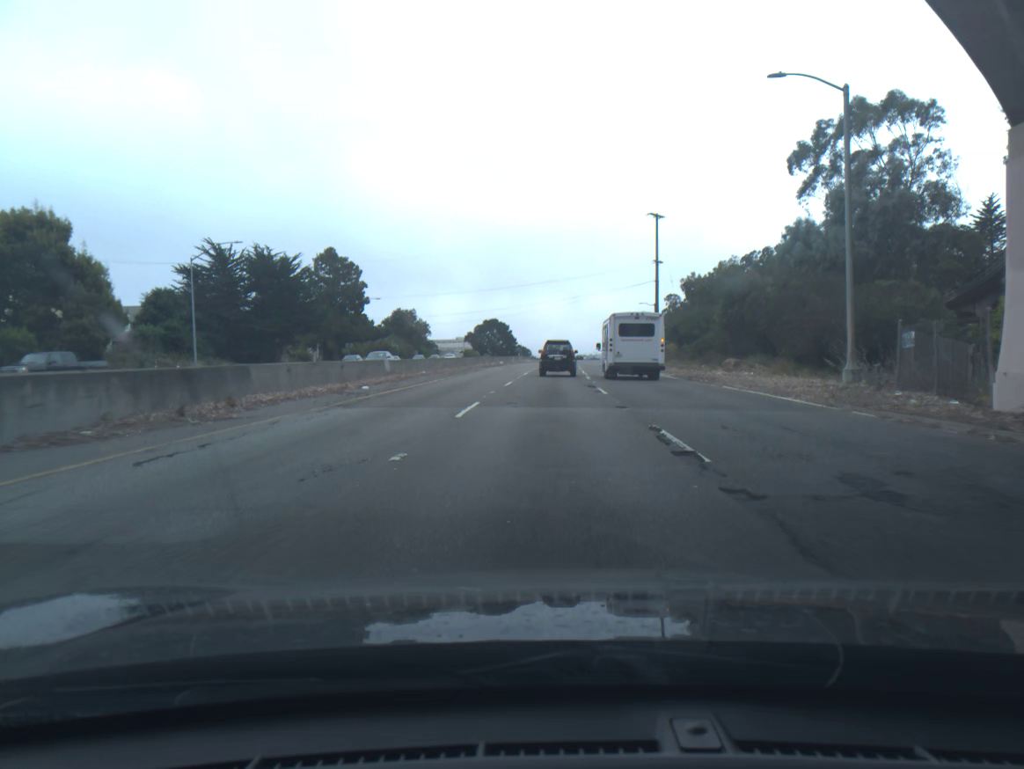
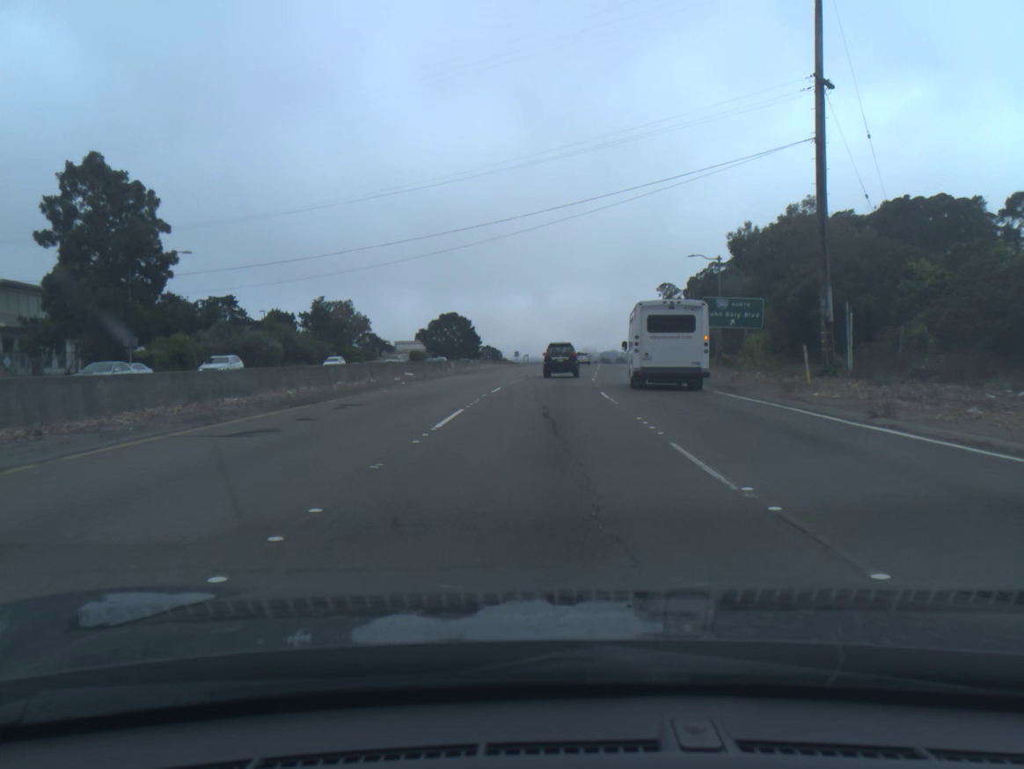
(+0.7, +55.0) m; +1°
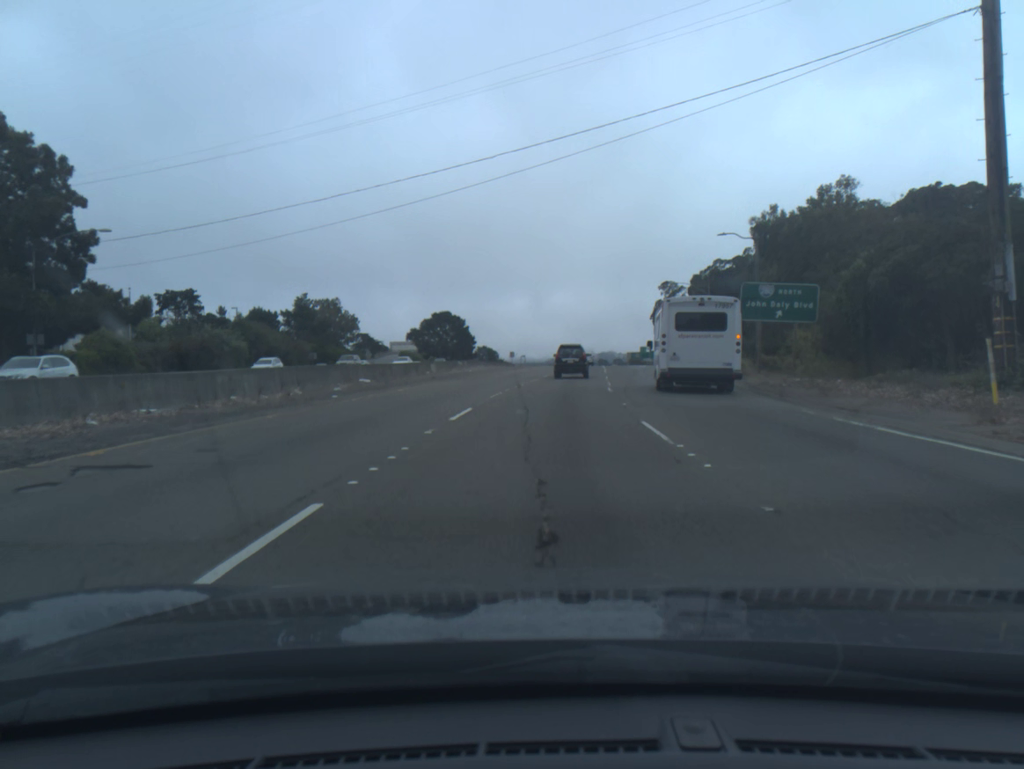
(0.0, +10.9) m; 0°
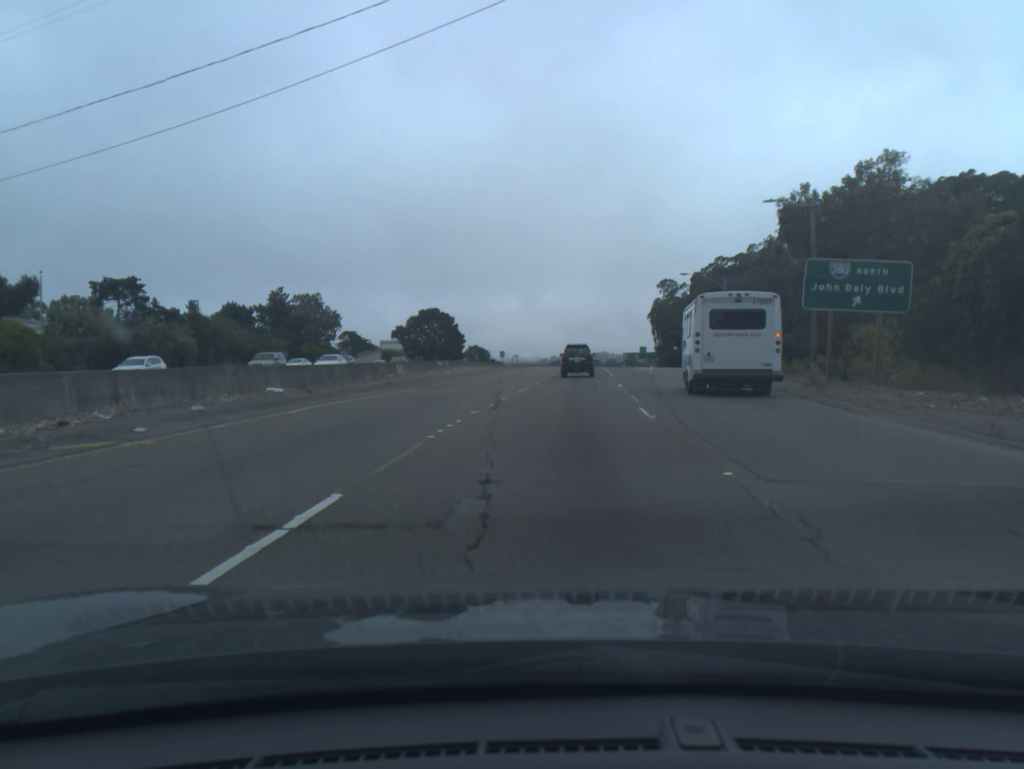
(0.0, +11.0) m; 0°
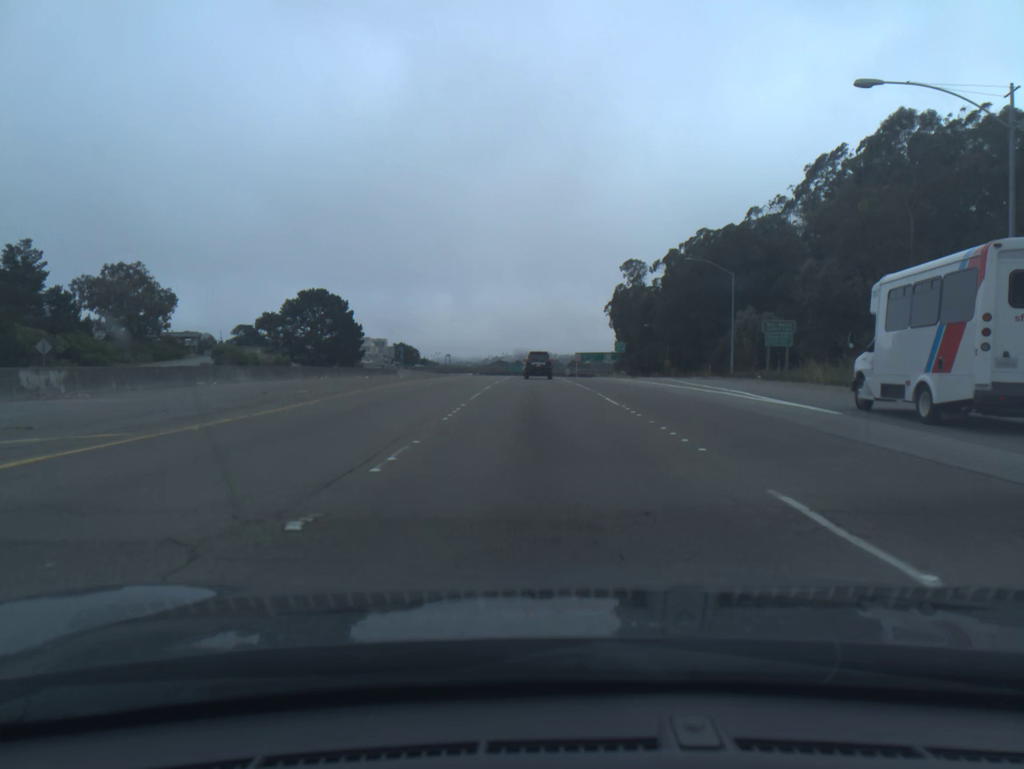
(+2.5, +57.9) m; +4°
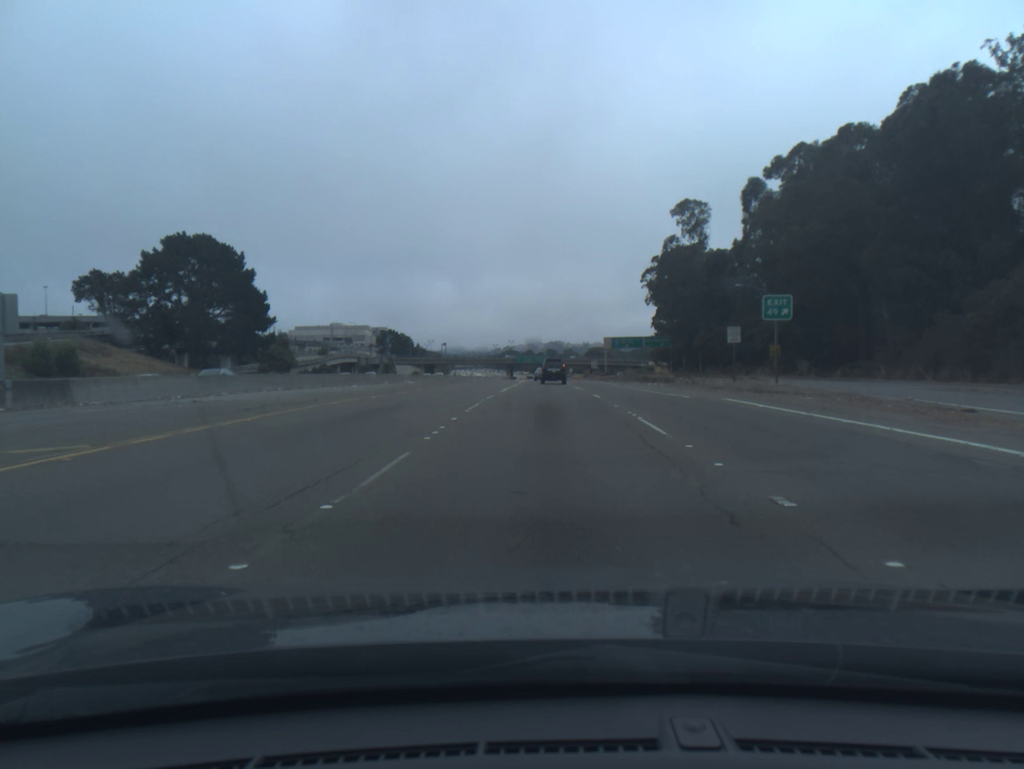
(-0.8, +62.8) m; -1°
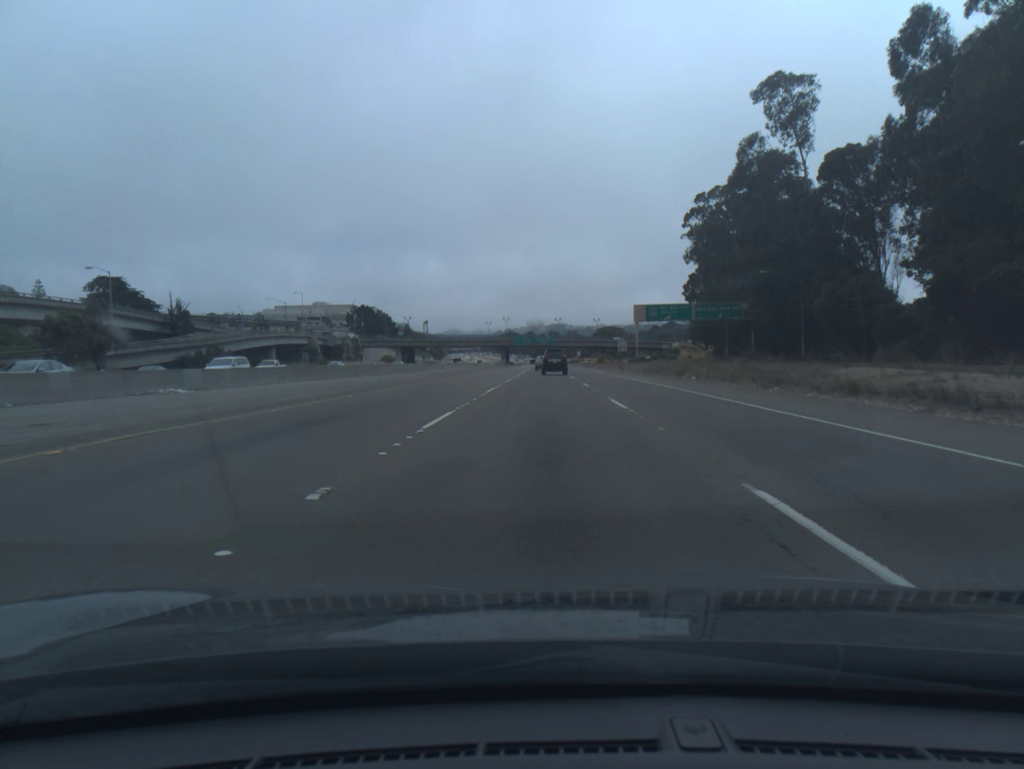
(+0.2, +53.1) m; 0°
